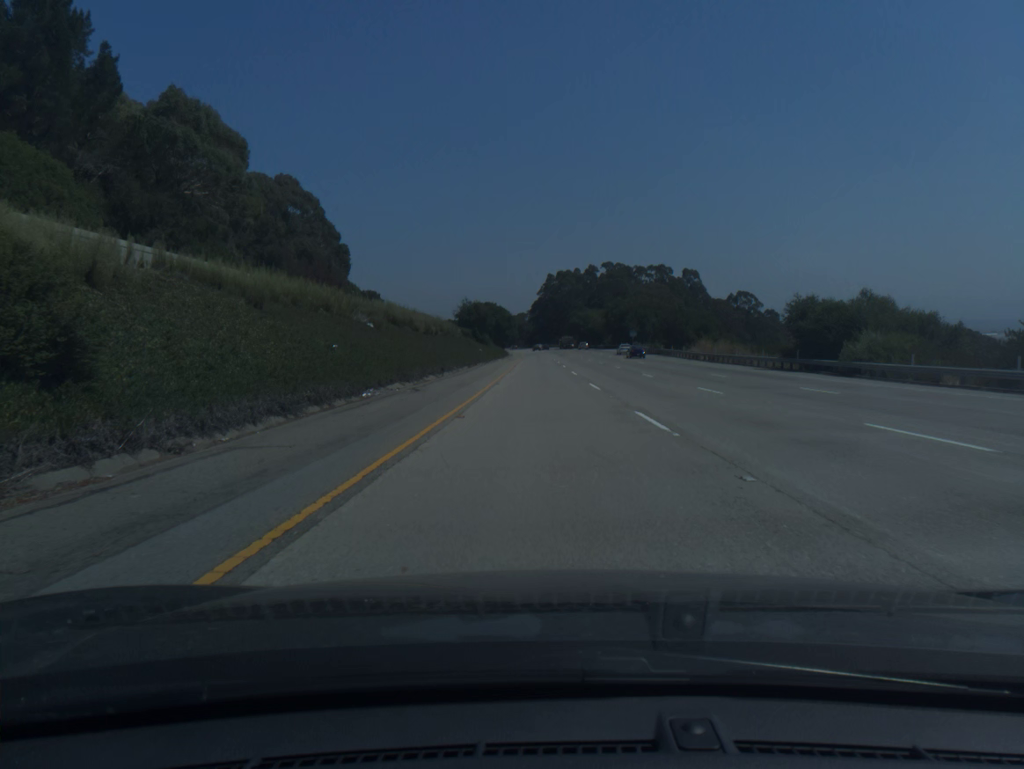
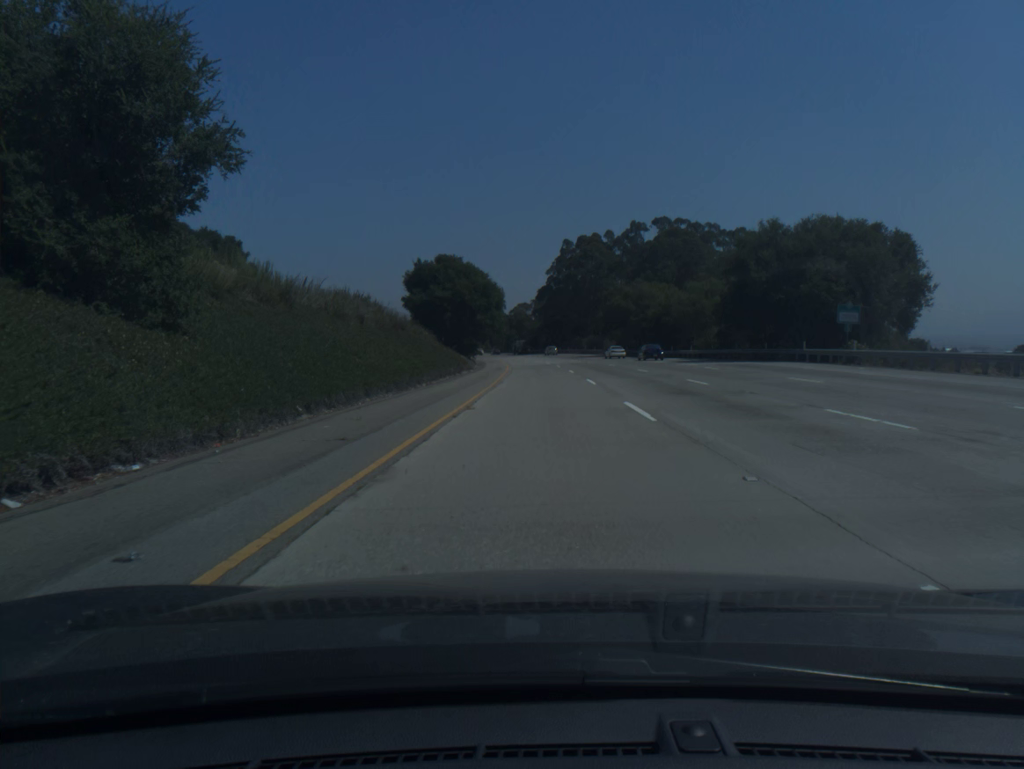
(-0.5, +100.3) m; -1°
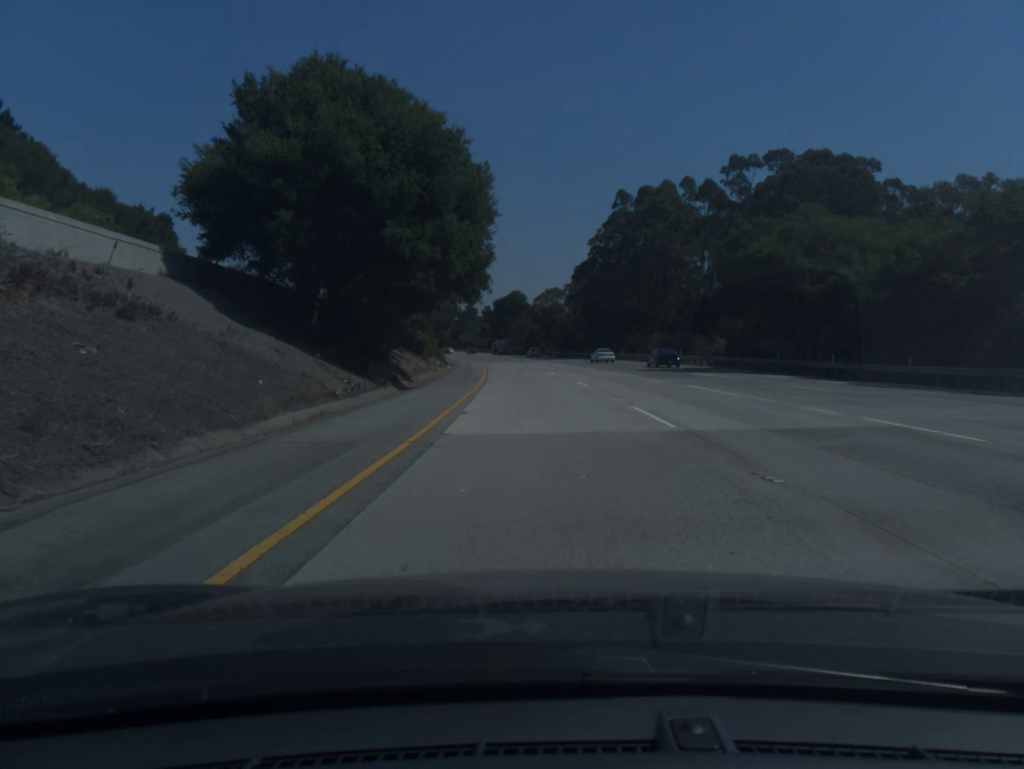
(-0.7, +59.8) m; -2°
